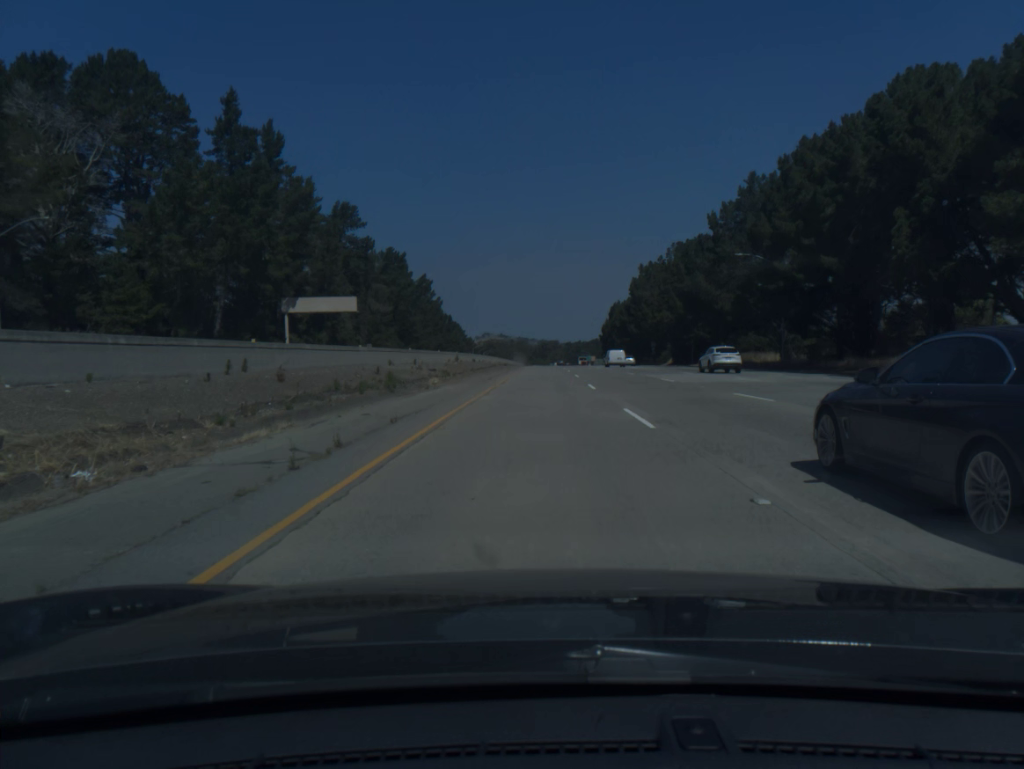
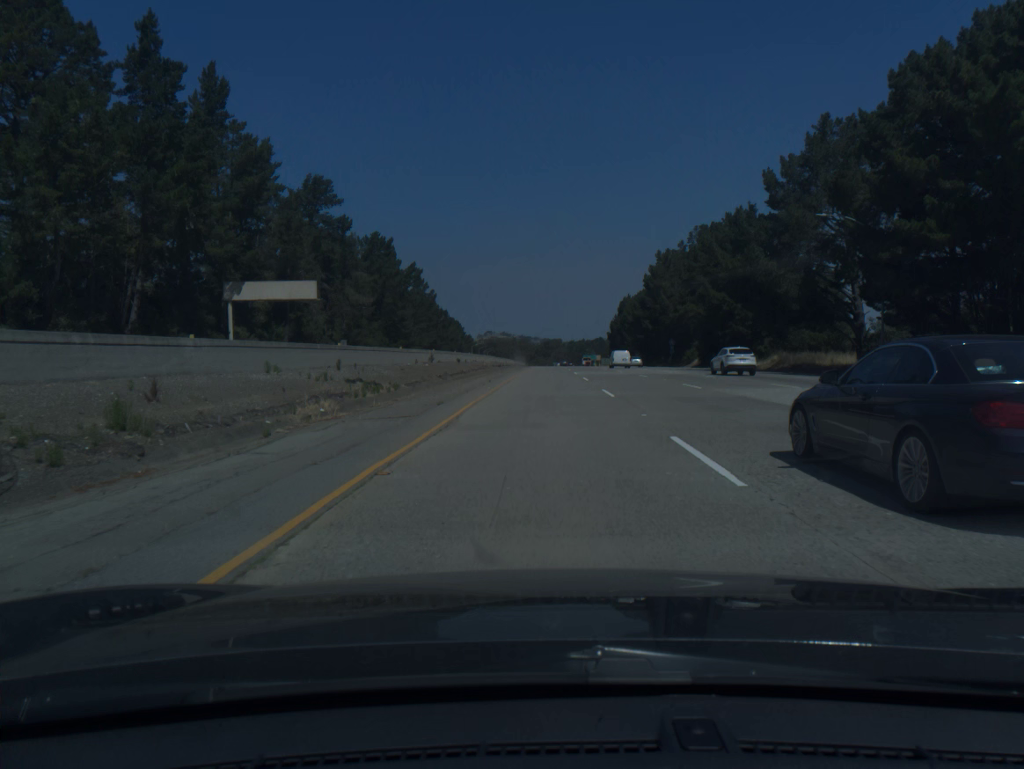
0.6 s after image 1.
(0.0, +19.6) m; 0°
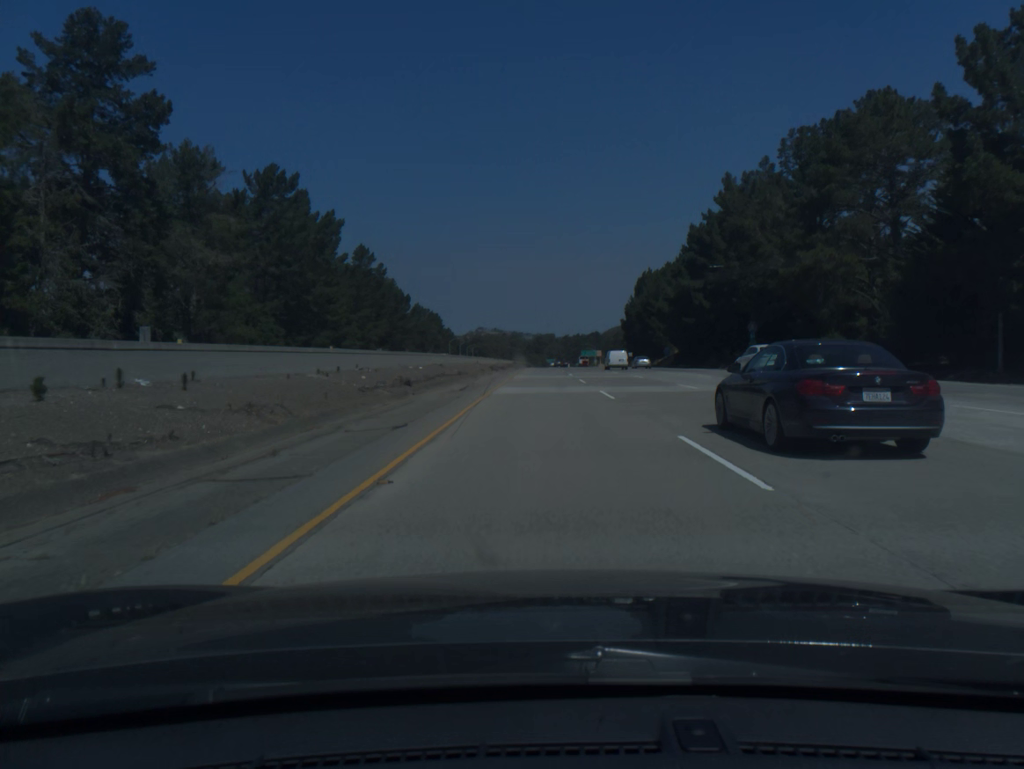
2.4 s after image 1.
(+0.2, +58.9) m; 0°
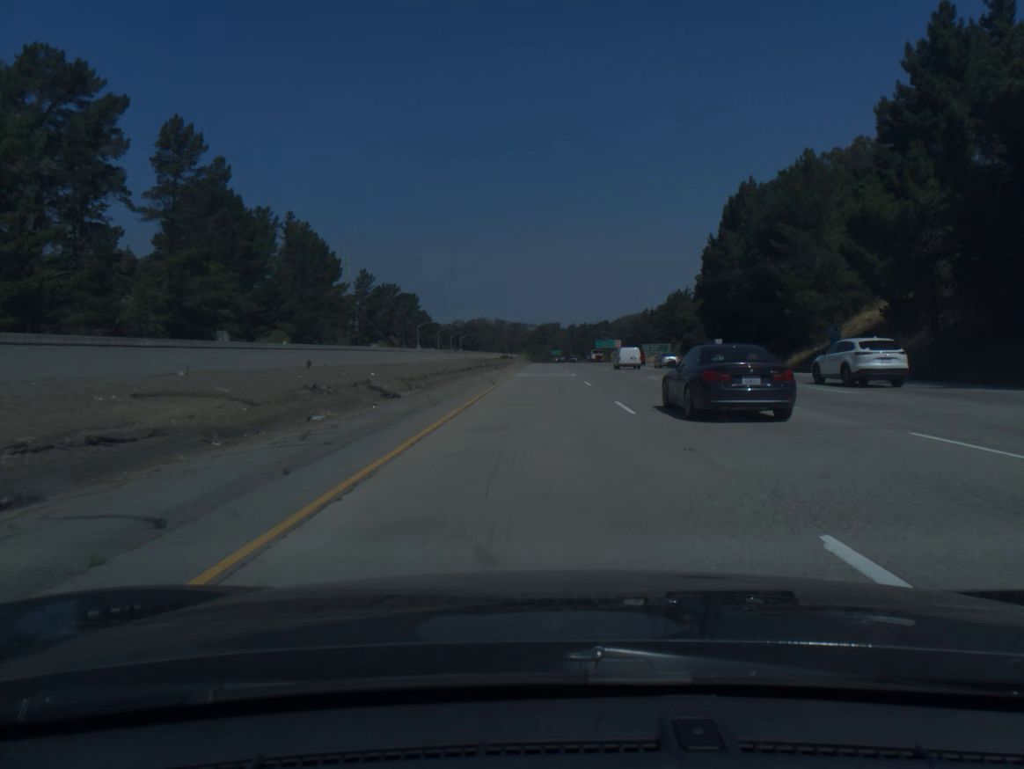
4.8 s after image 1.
(-0.1, +79.0) m; 0°
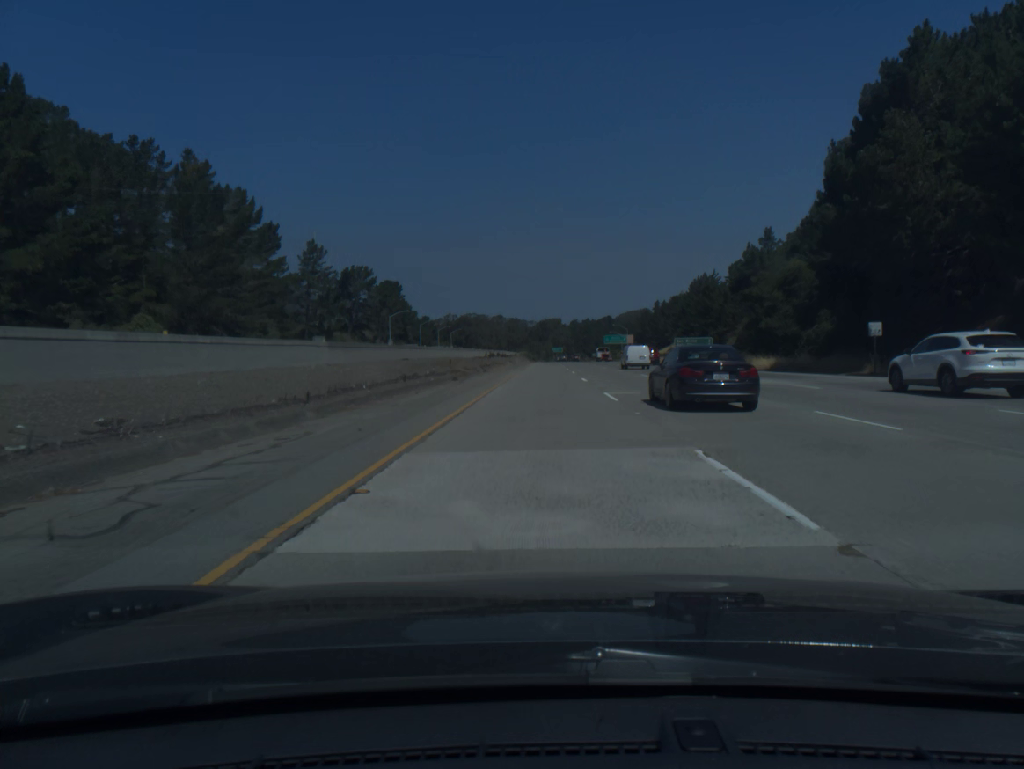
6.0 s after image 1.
(0.0, +39.6) m; 0°
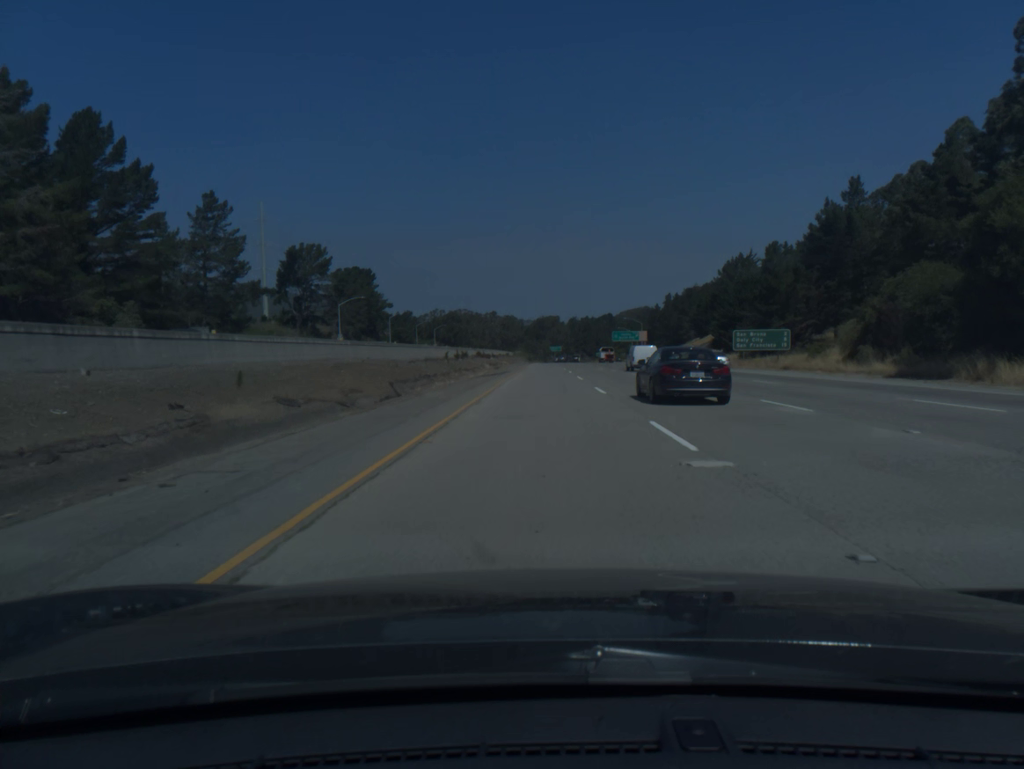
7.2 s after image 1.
(+0.1, +39.7) m; 0°
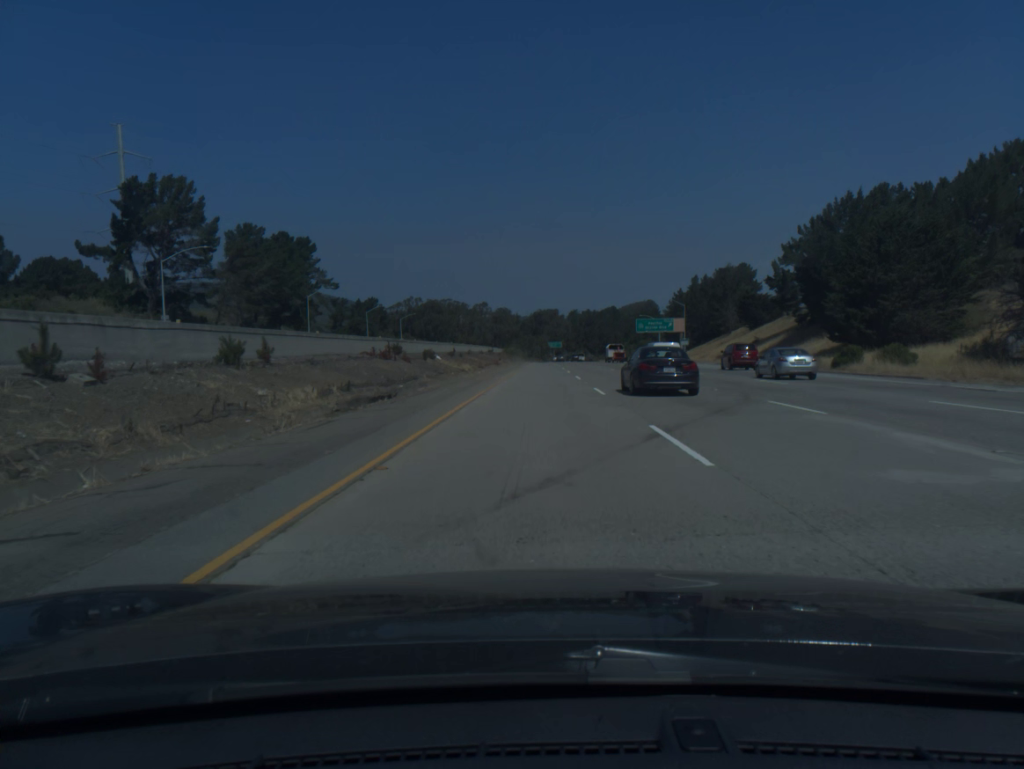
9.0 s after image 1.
(+0.1, +59.5) m; 0°
